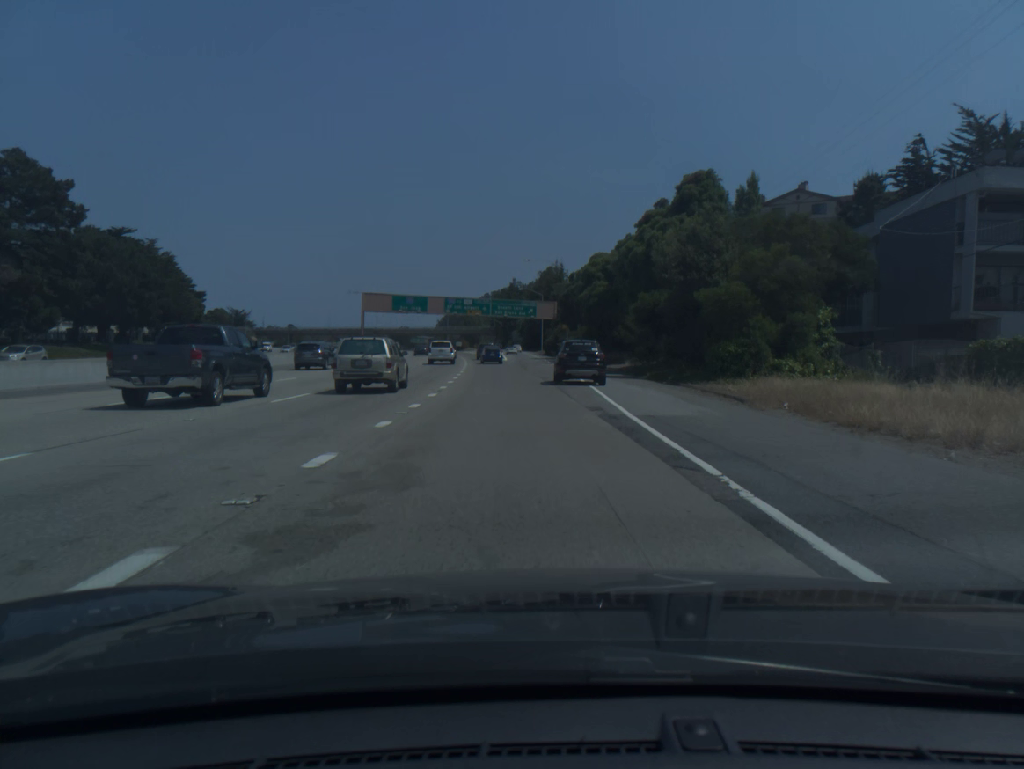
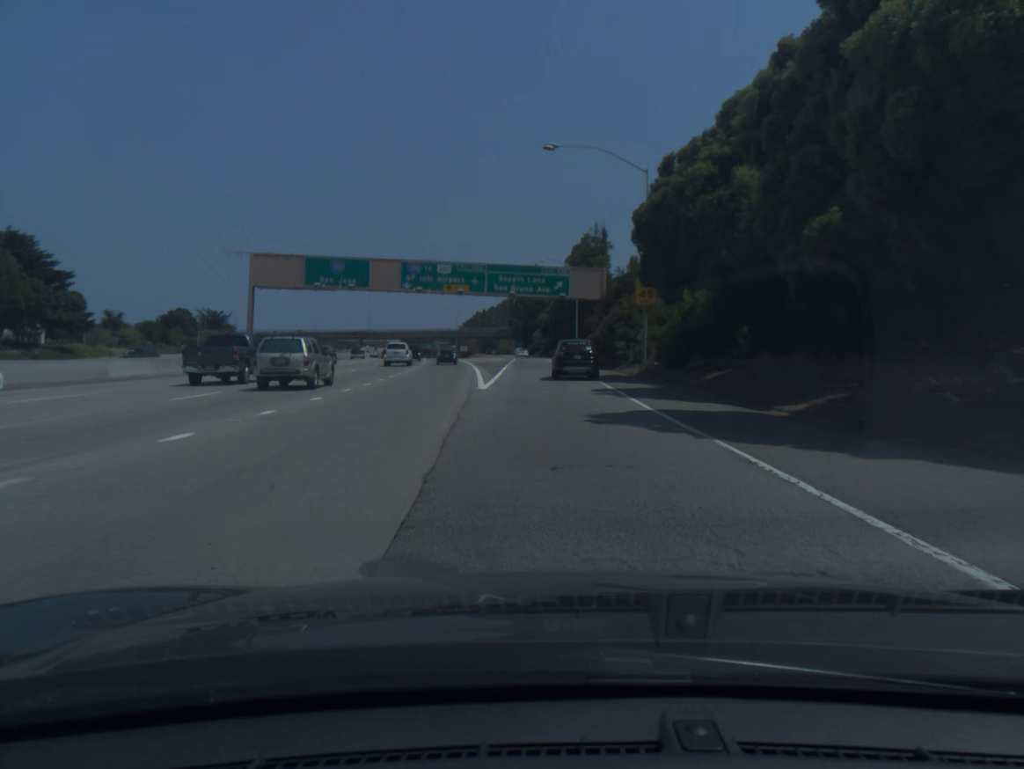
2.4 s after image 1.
(-1.1, +56.3) m; -2°
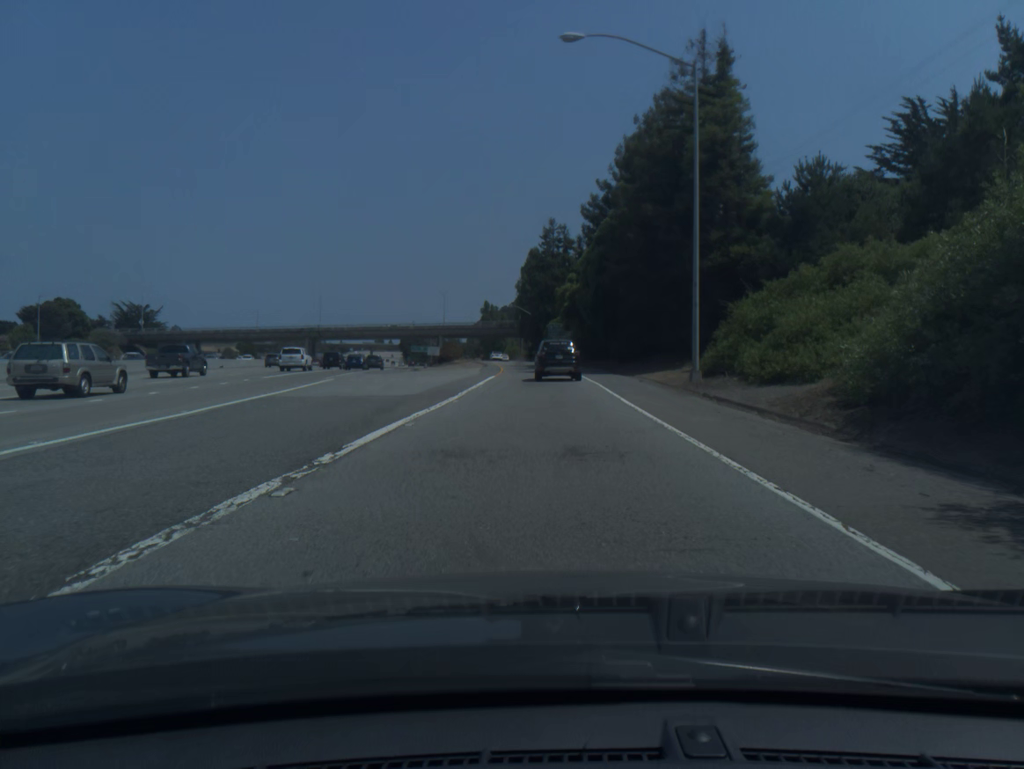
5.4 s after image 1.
(-0.4, +69.7) m; -1°
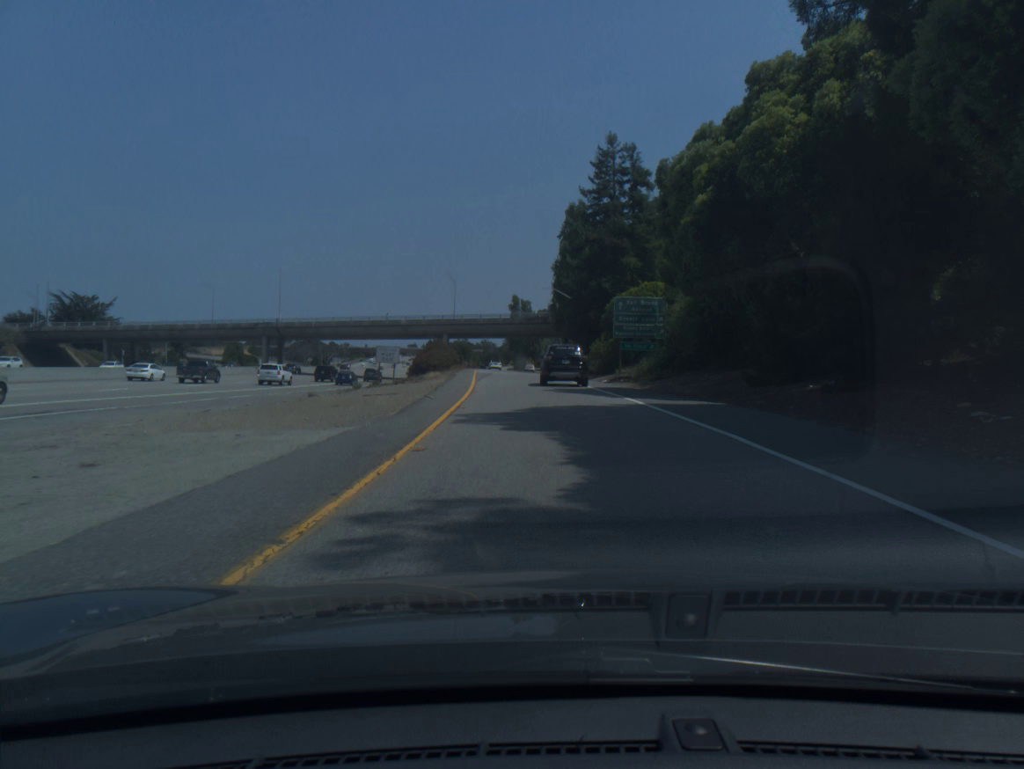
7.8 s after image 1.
(-1.0, +53.5) m; -3°
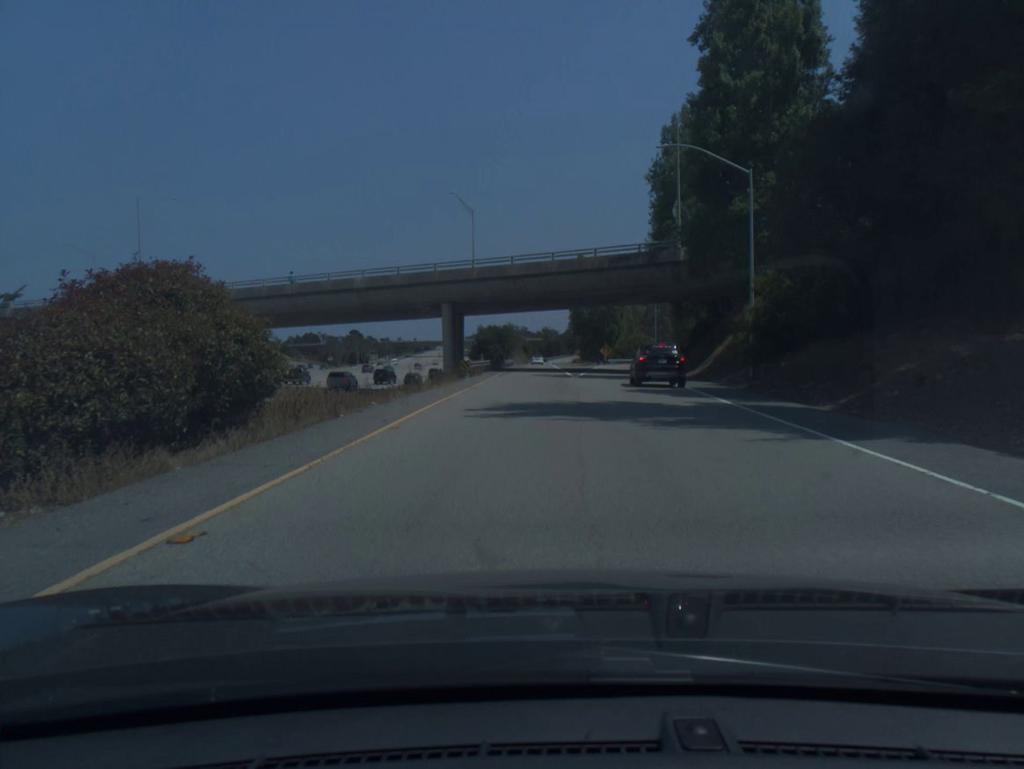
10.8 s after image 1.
(-3.0, +62.7) m; -5°
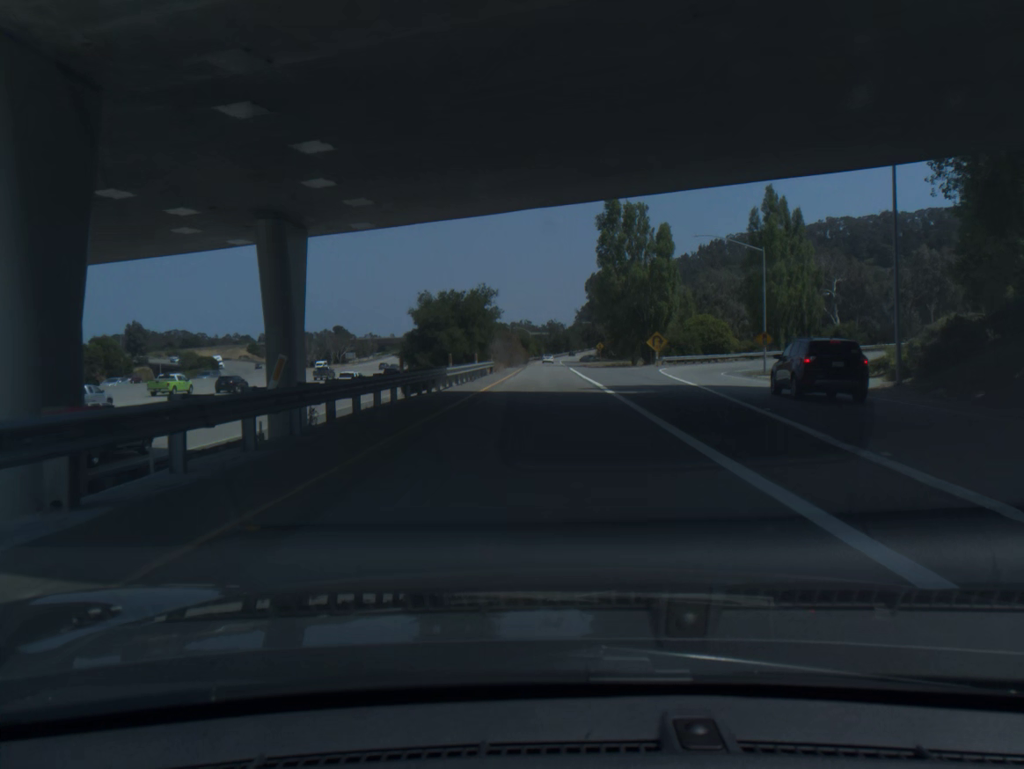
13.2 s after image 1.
(-0.3, +52.1) m; 0°
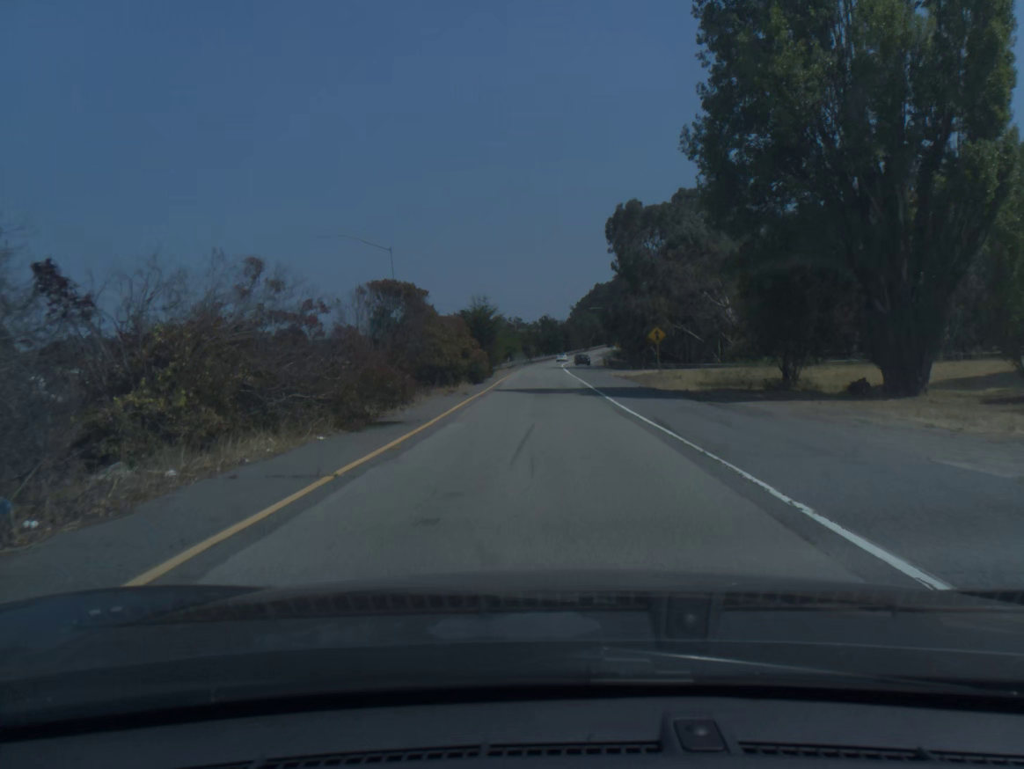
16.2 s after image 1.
(+0.4, +68.0) m; 0°
